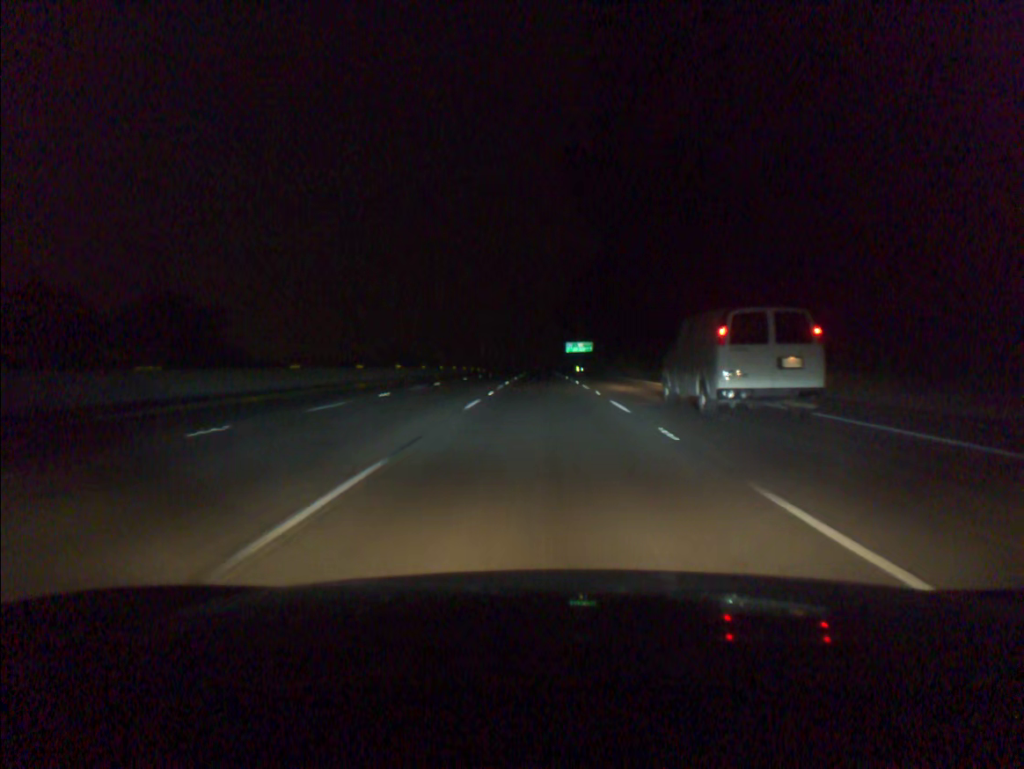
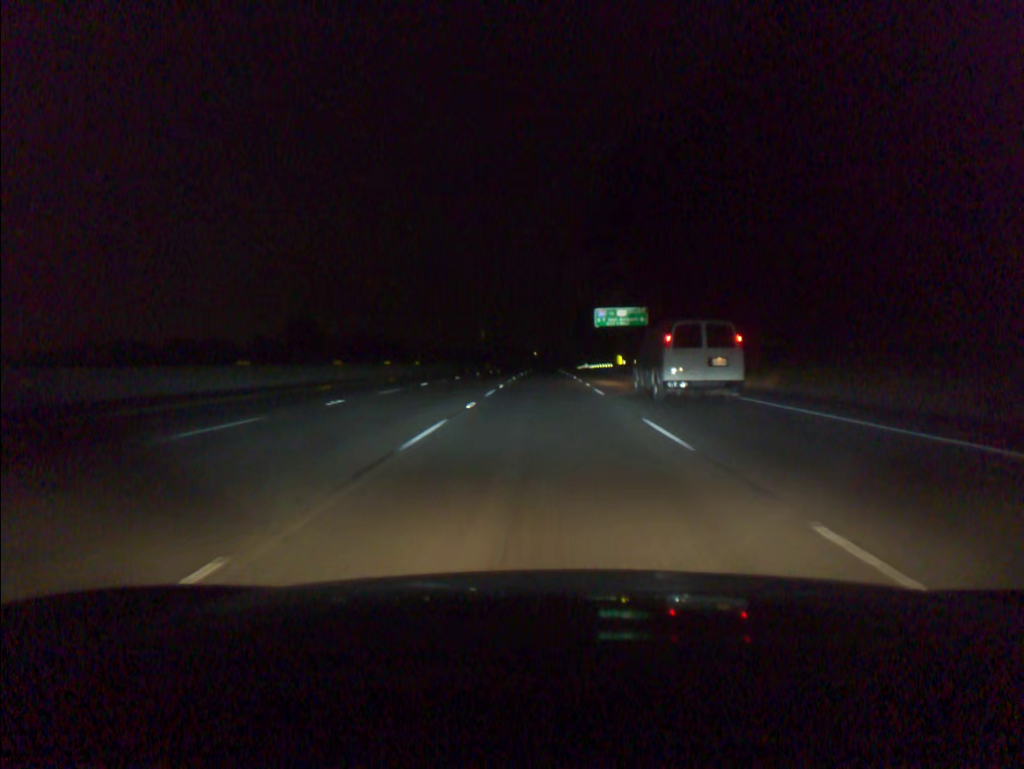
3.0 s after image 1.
(0.0, +94.5) m; 0°
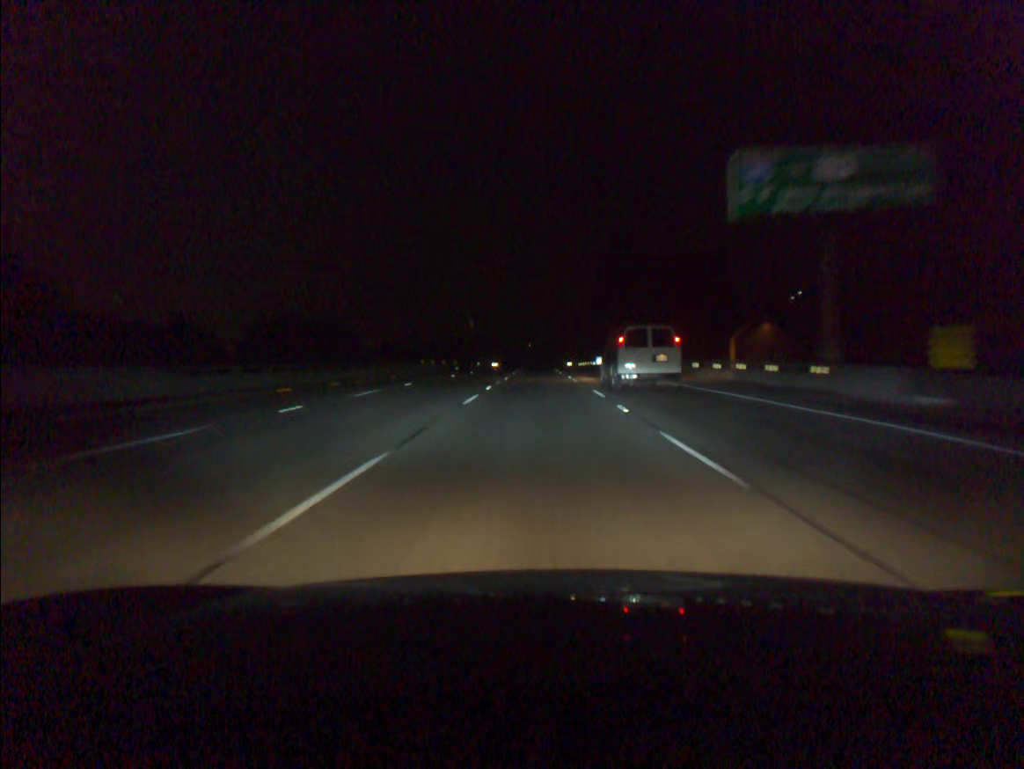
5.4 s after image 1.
(+0.2, +75.7) m; 0°
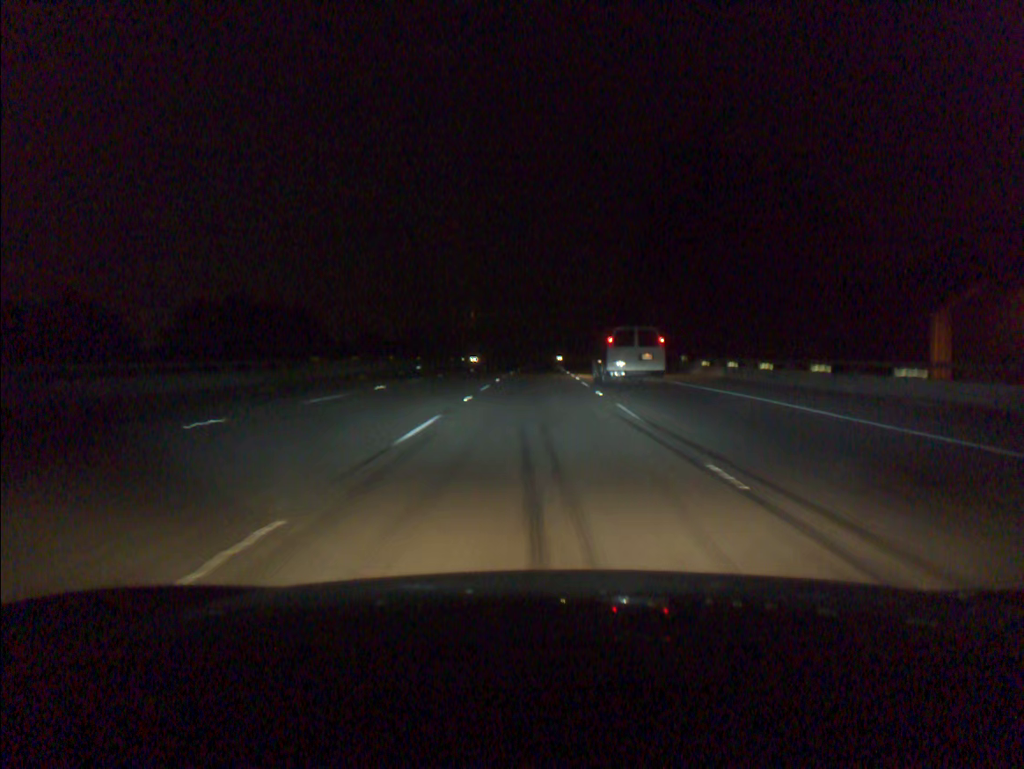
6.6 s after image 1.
(-0.1, +37.8) m; 0°
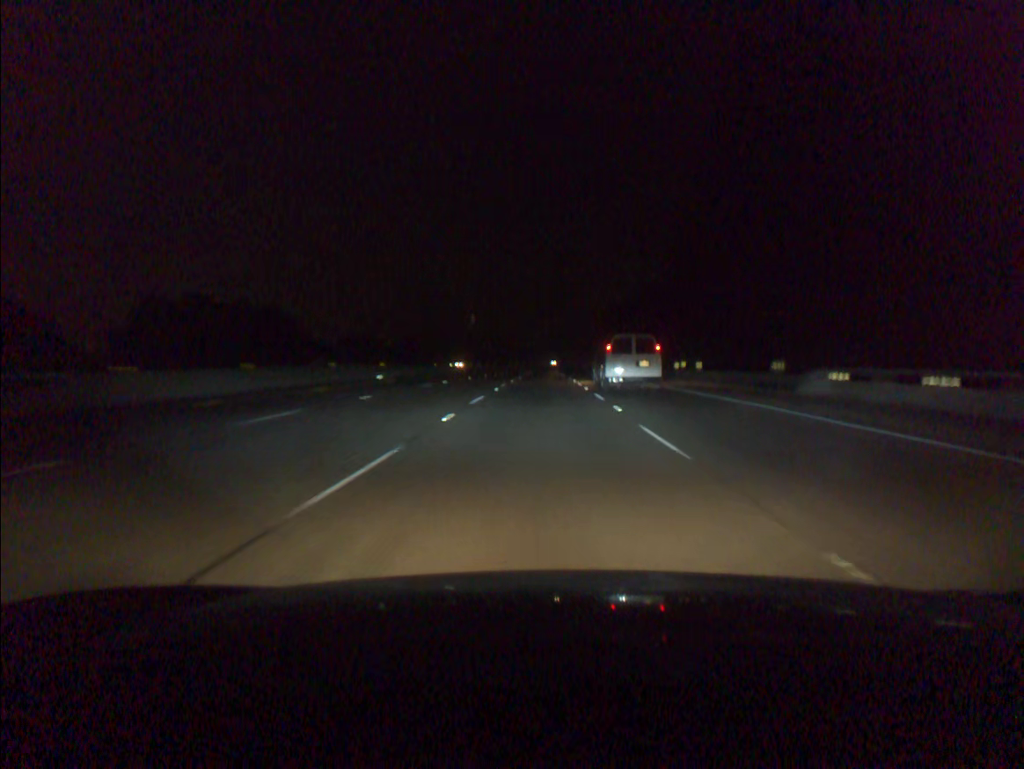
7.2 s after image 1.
(0.0, +18.9) m; 0°
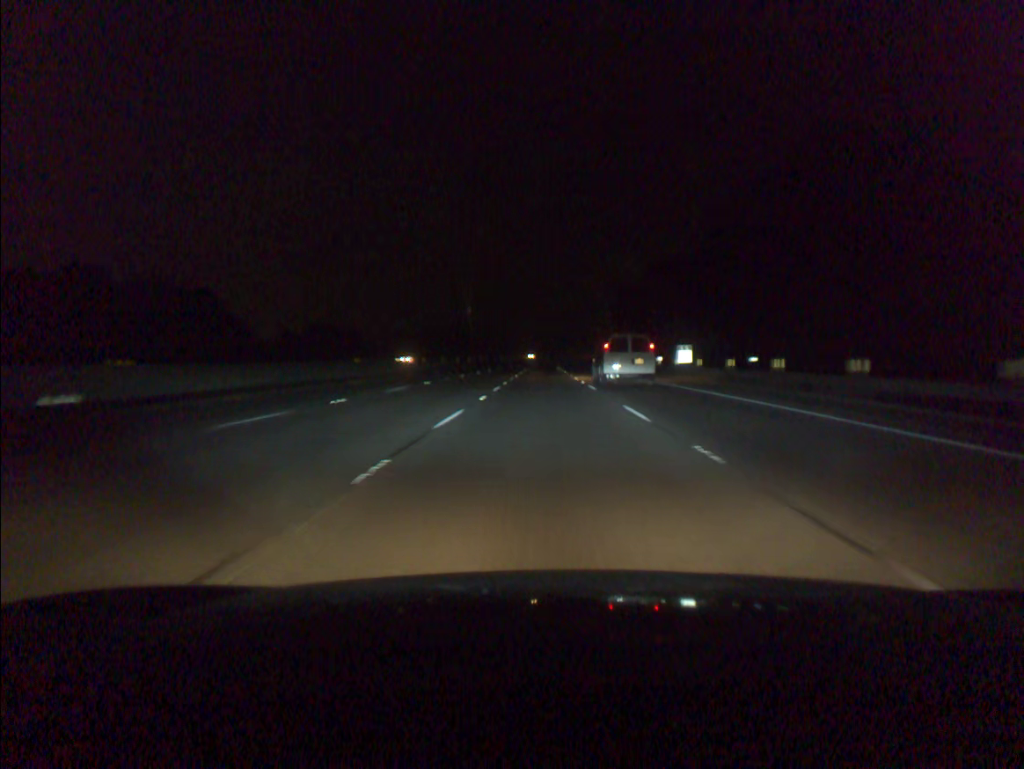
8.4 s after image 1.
(0.0, +37.8) m; 0°
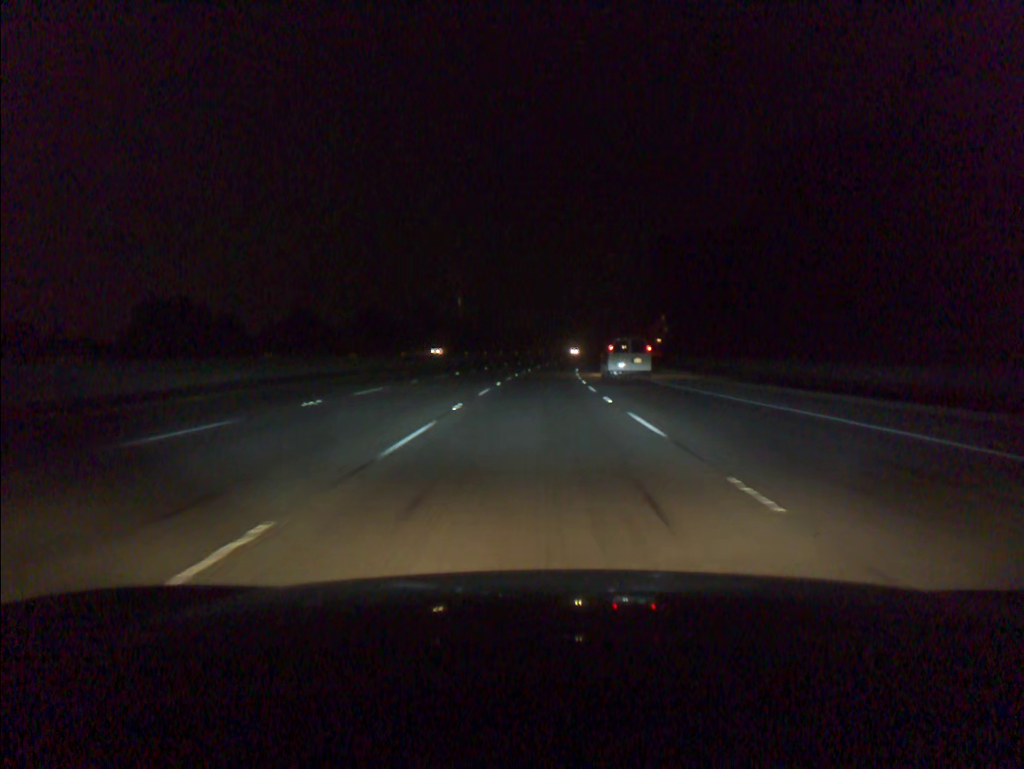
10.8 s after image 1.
(+0.3, +75.7) m; 0°
